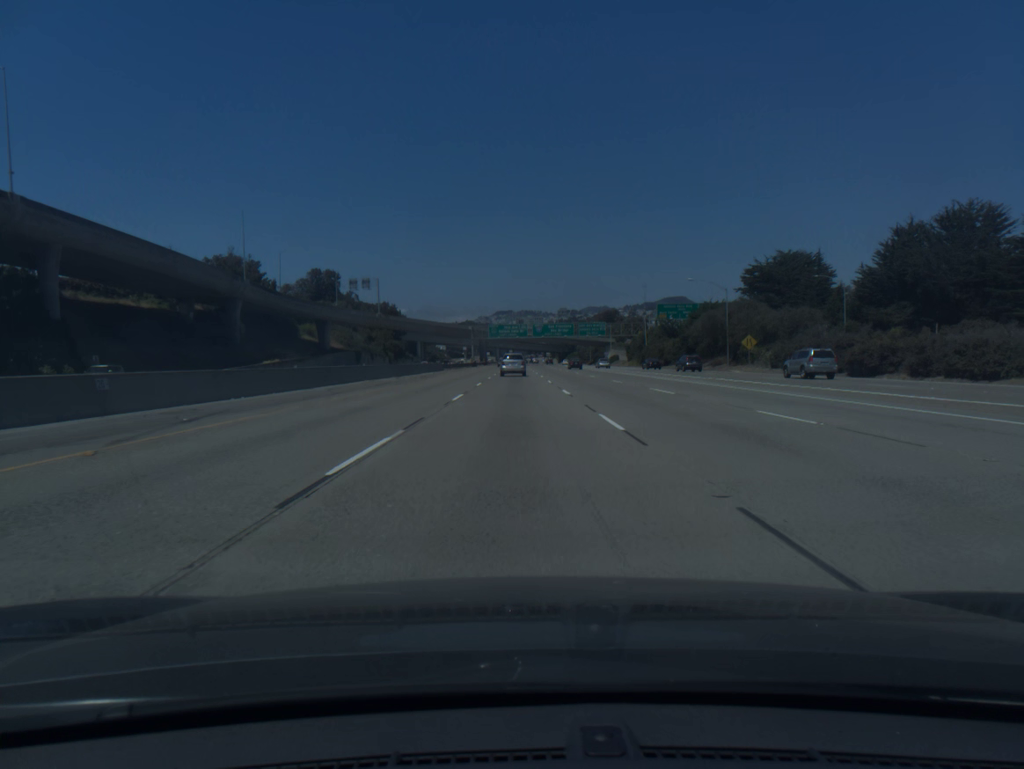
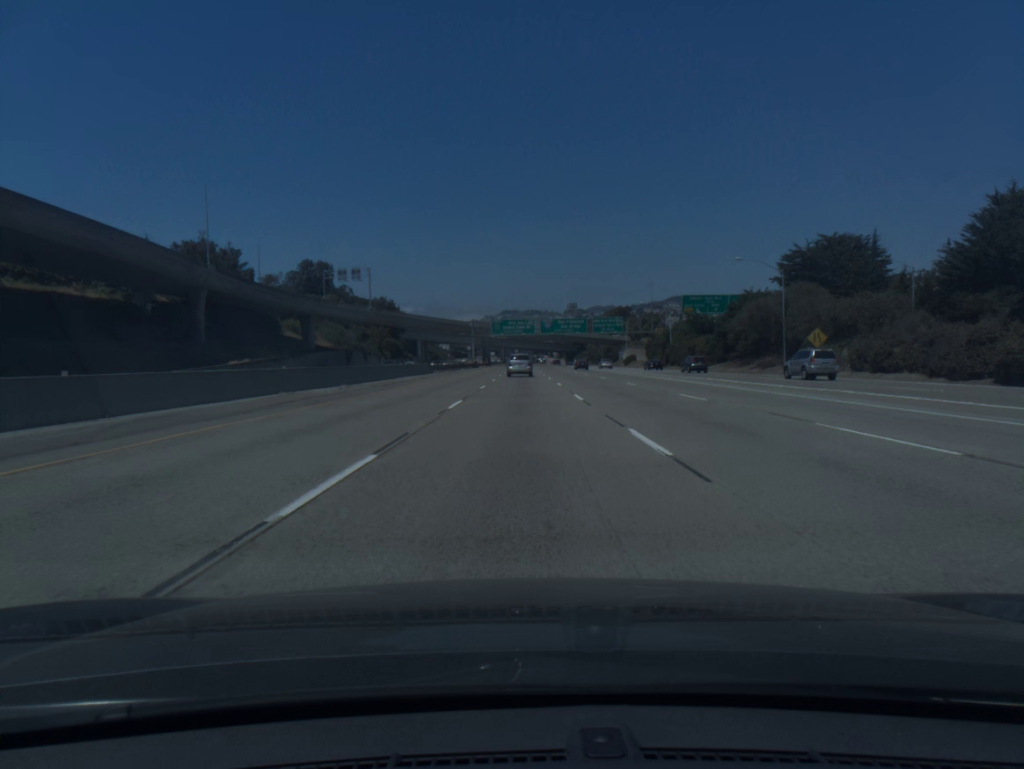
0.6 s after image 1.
(-0.1, +17.4) m; 0°
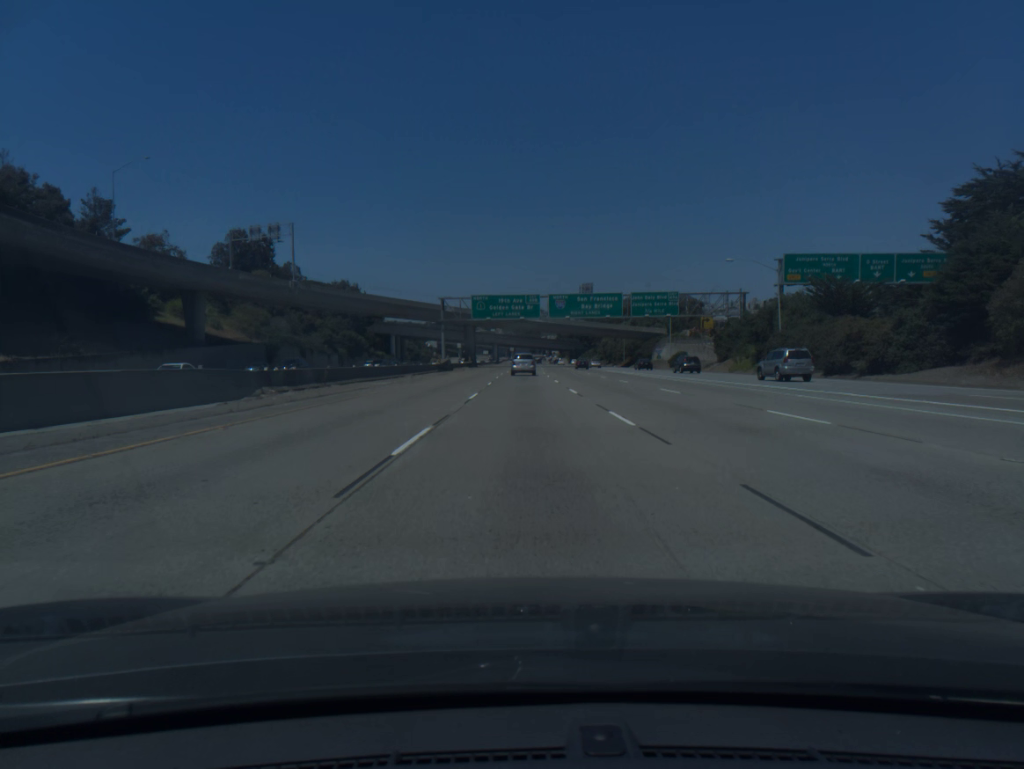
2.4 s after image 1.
(0.0, +52.3) m; 0°
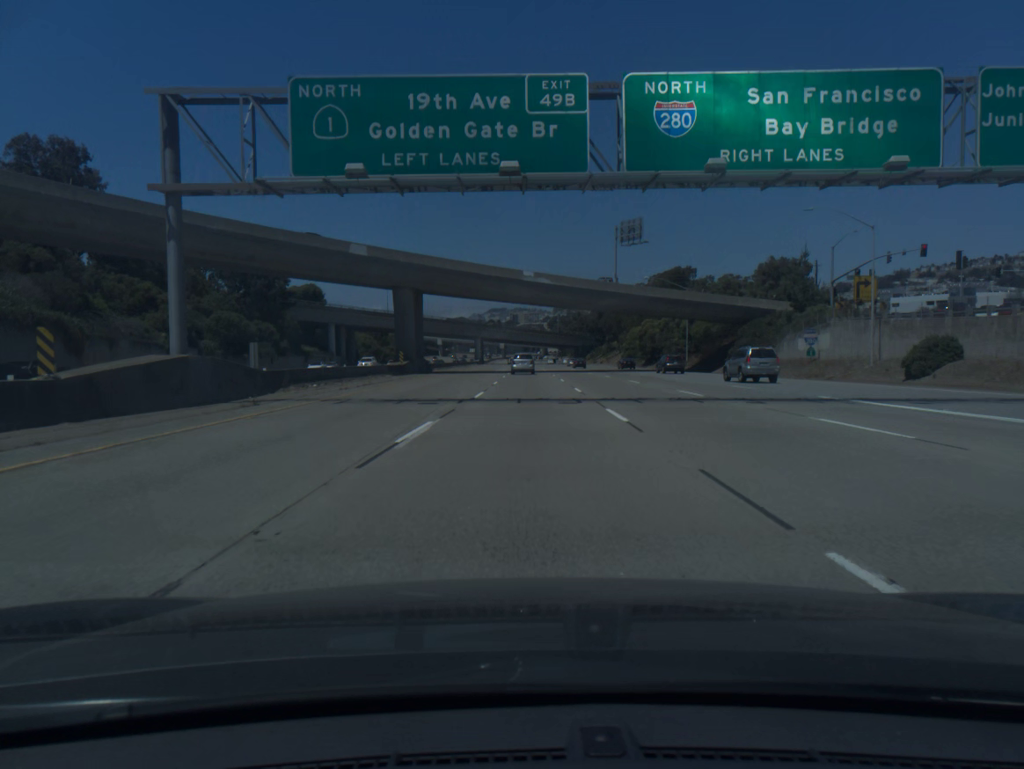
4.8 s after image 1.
(+0.5, +70.3) m; +1°
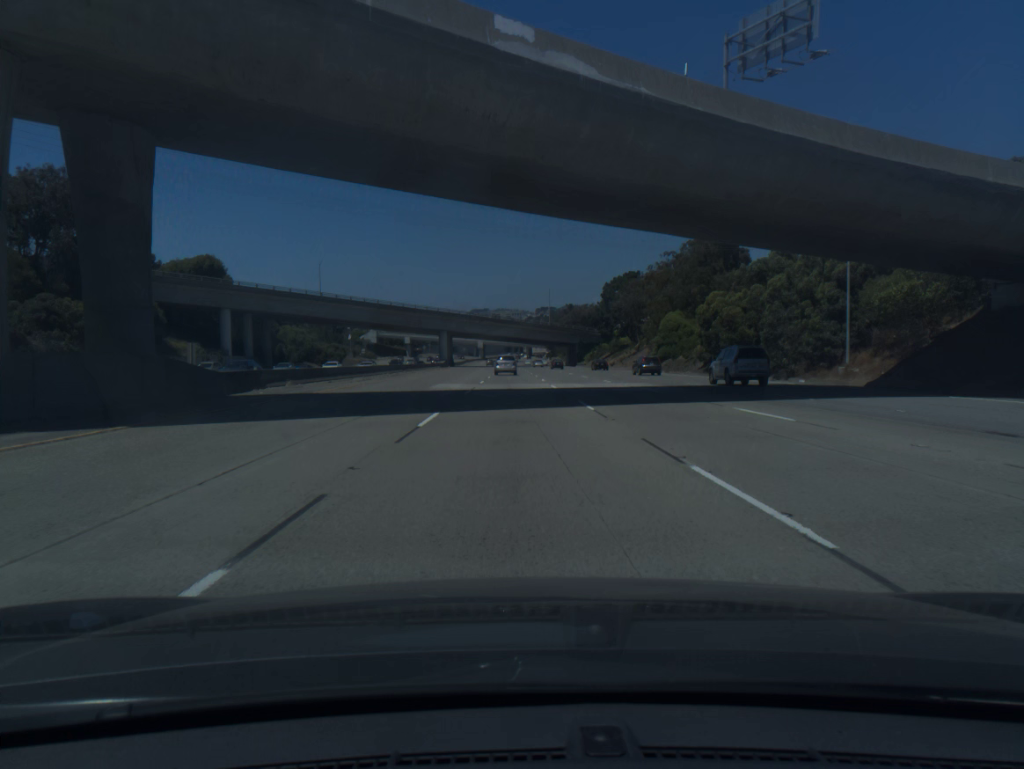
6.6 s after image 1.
(+0.5, +53.2) m; +1°
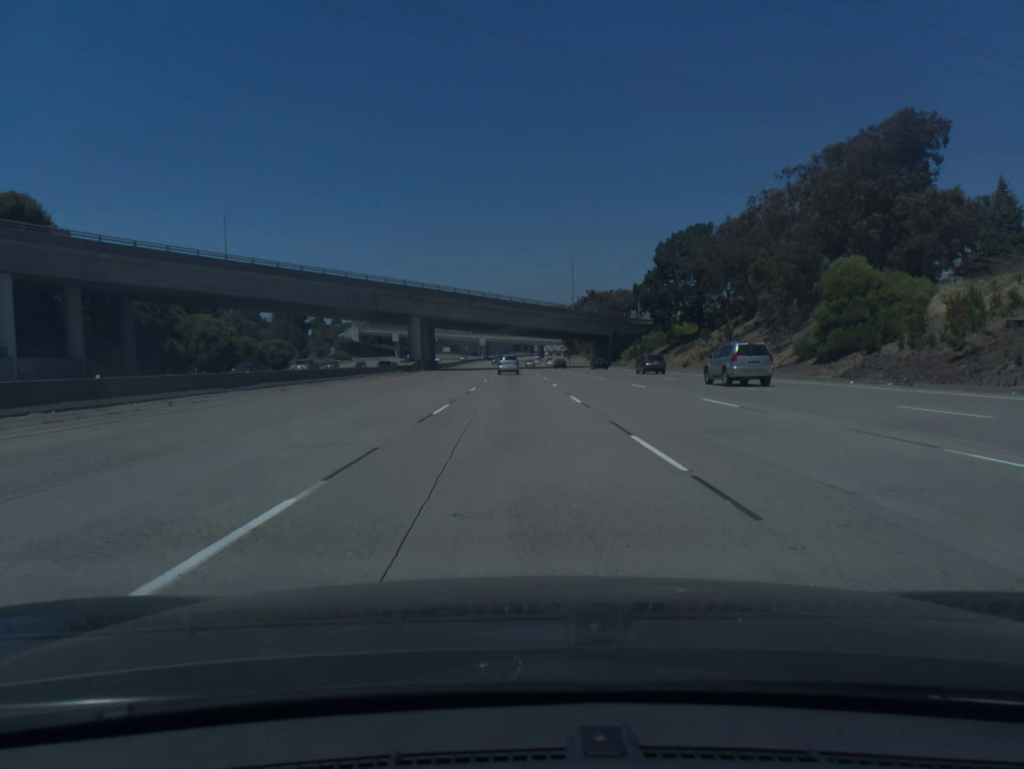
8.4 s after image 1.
(-0.2, +53.7) m; -1°
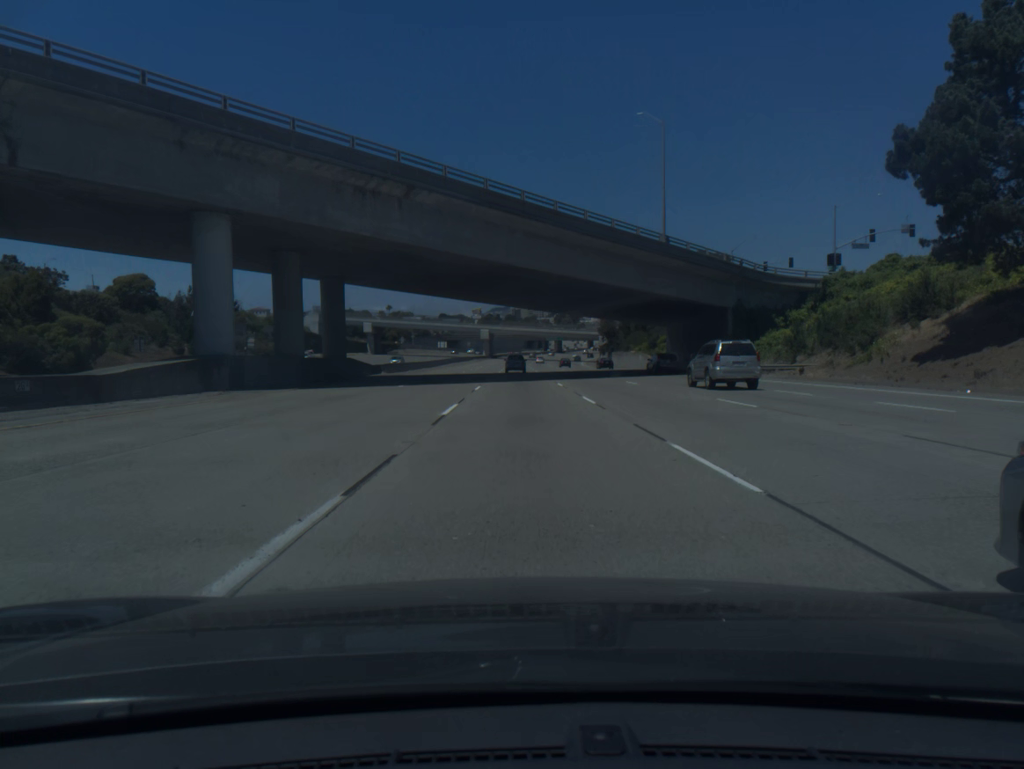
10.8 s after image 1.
(-0.7, +72.1) m; -1°
